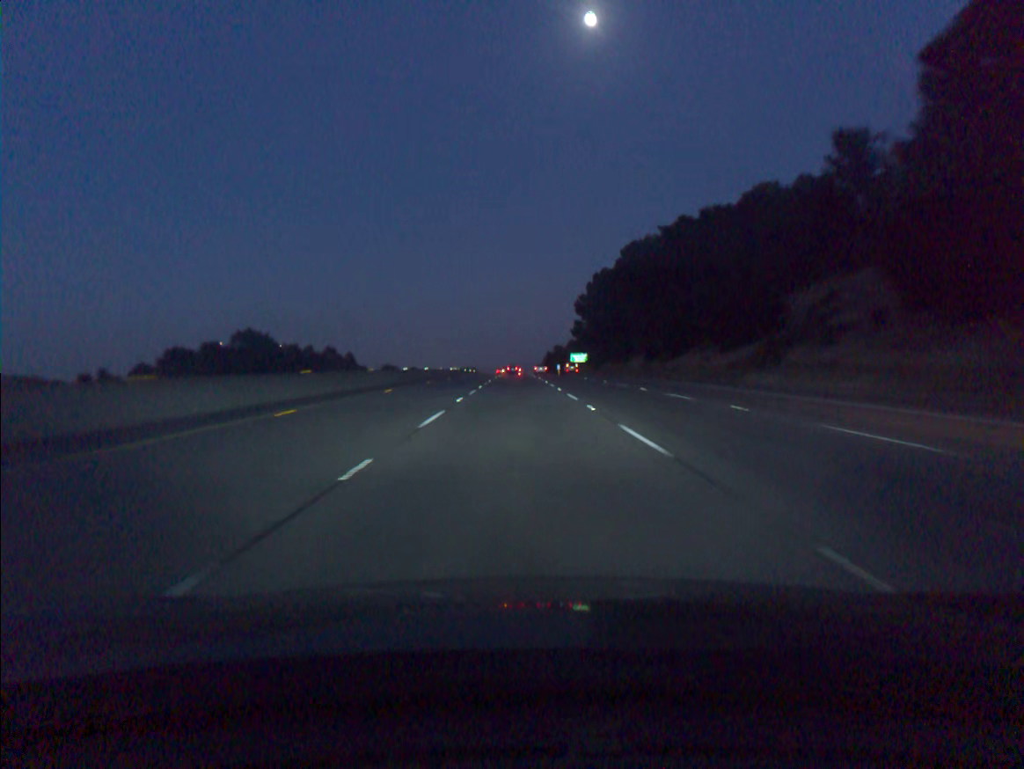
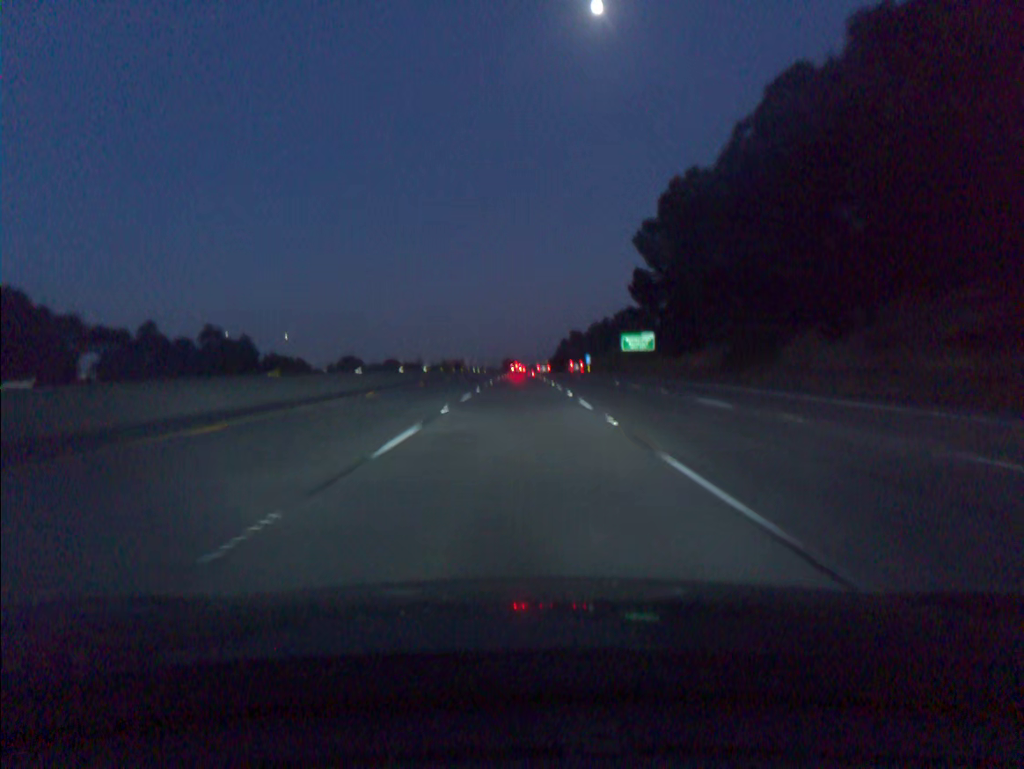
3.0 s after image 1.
(-0.1, +92.3) m; 0°
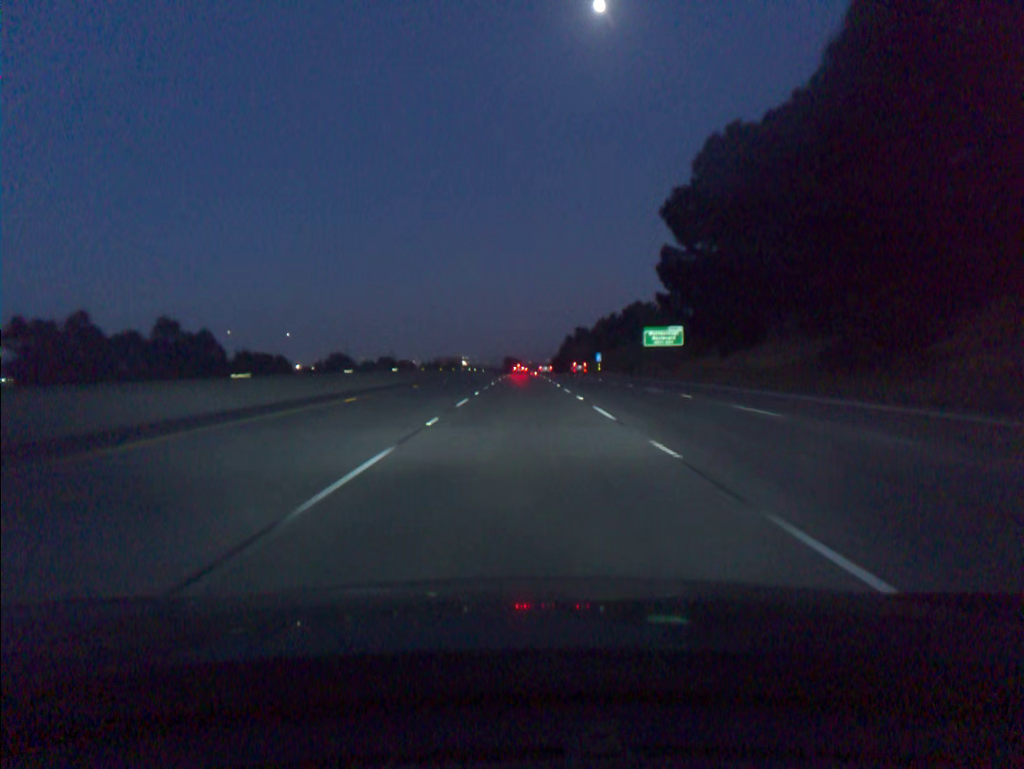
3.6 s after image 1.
(0.0, +18.5) m; 0°
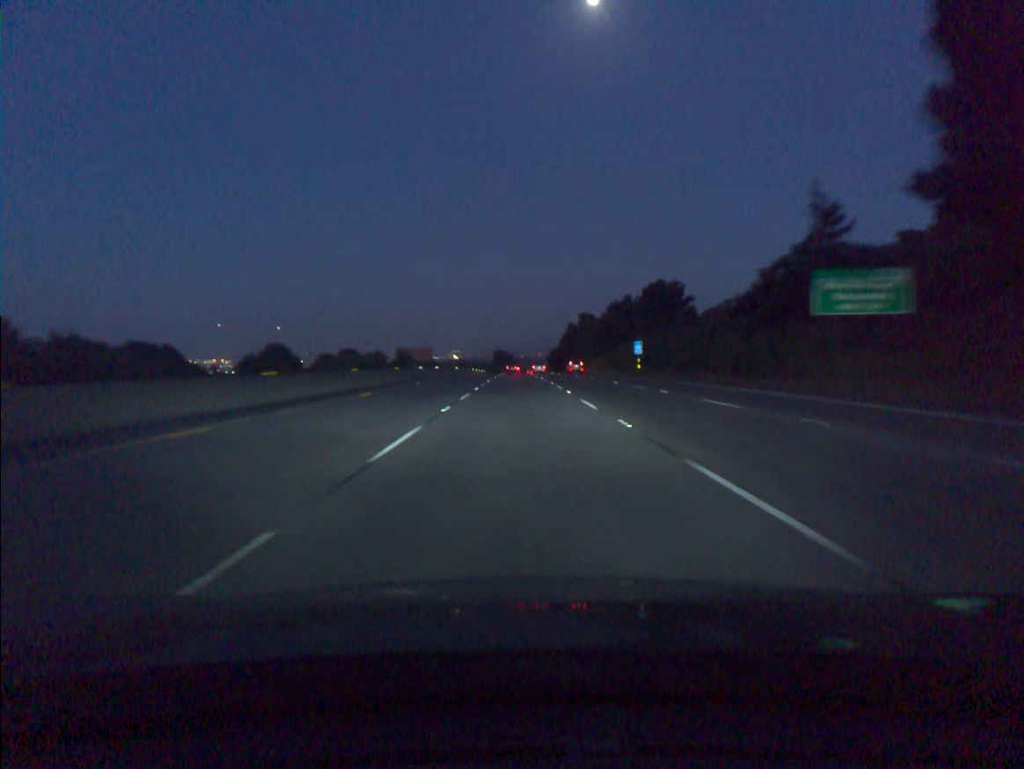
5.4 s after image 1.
(+0.2, +55.4) m; +1°
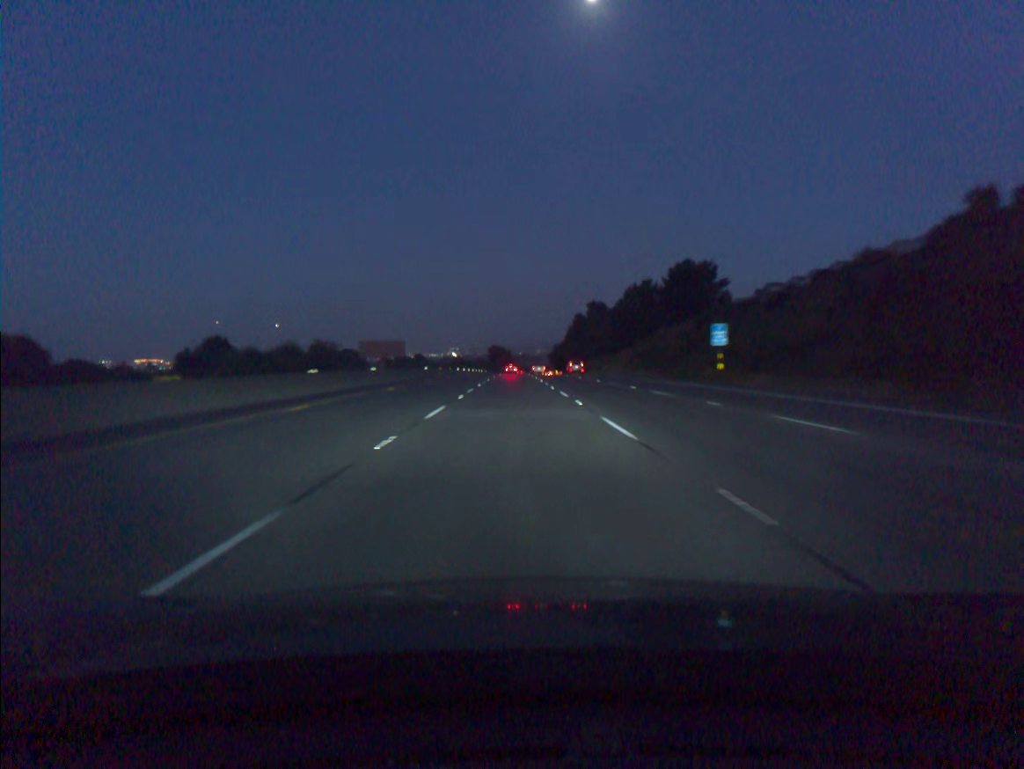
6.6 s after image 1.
(+0.1, +36.9) m; 0°
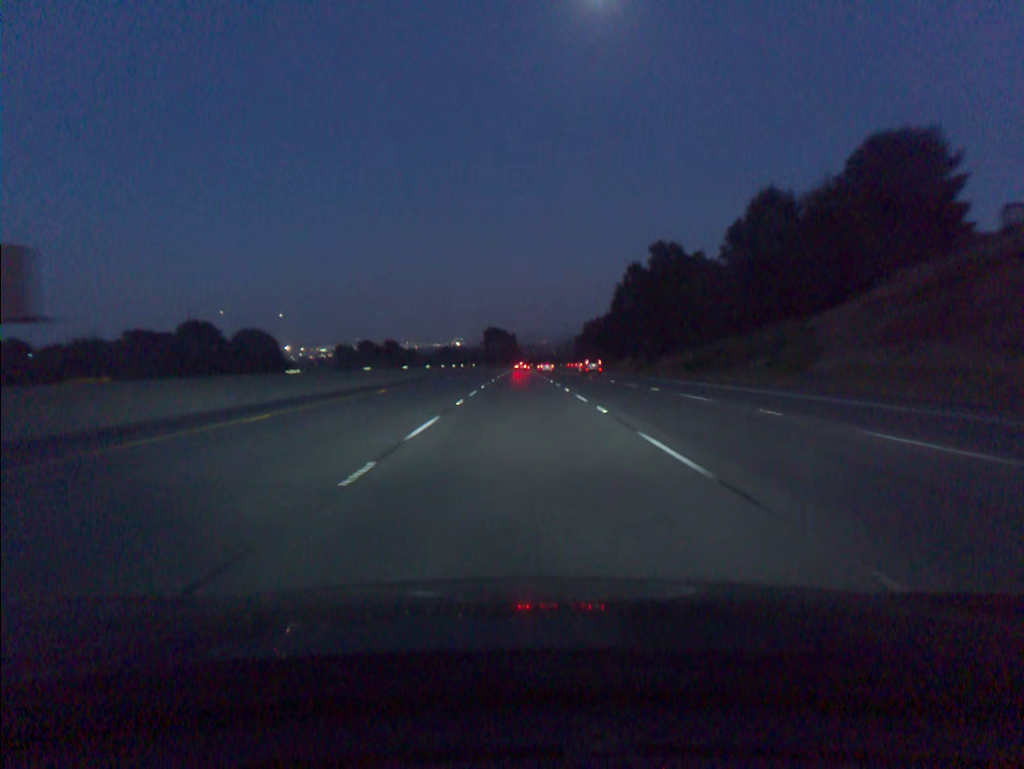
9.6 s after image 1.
(-0.6, +92.0) m; 0°
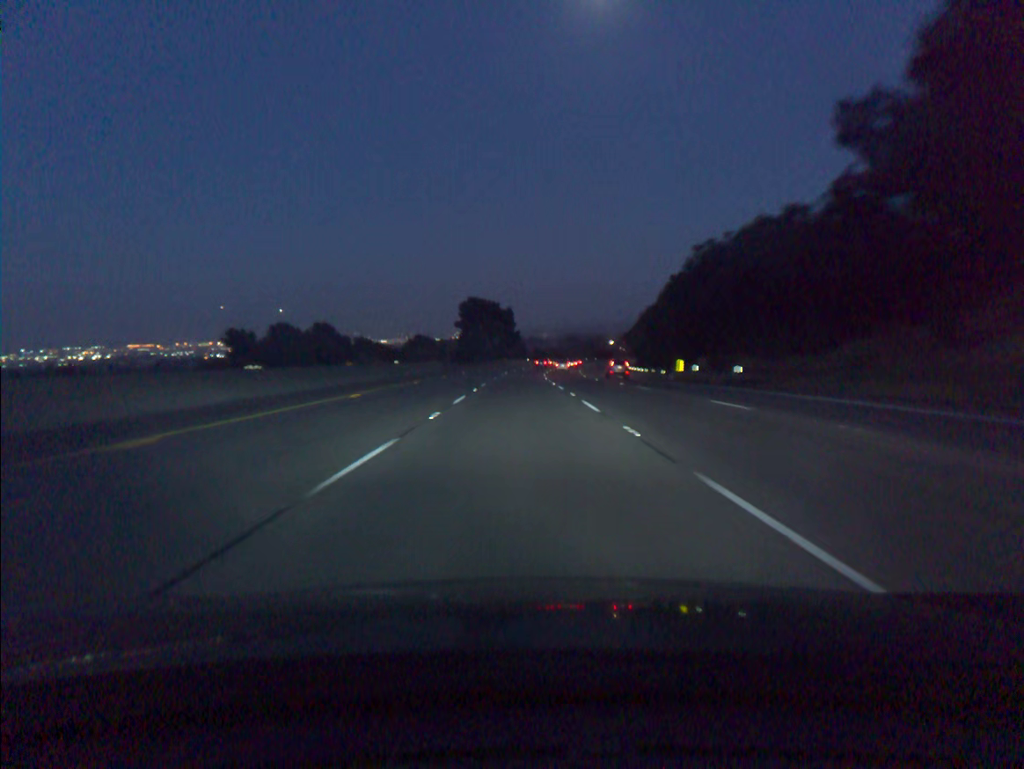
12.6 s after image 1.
(+0.3, +92.4) m; 0°
